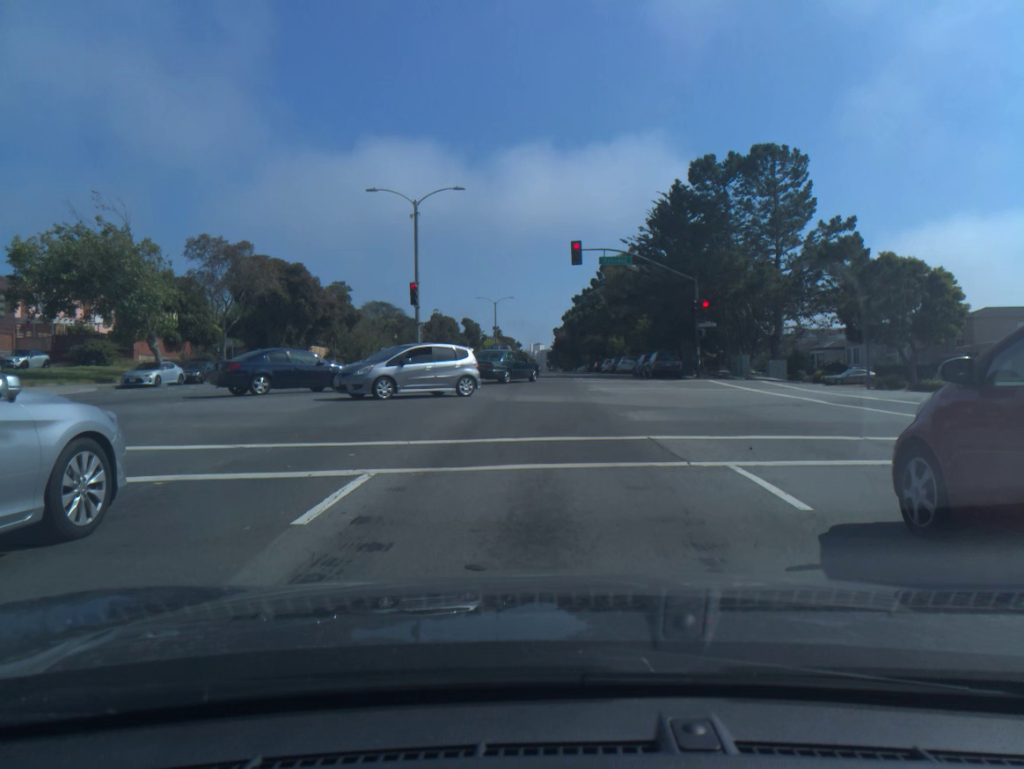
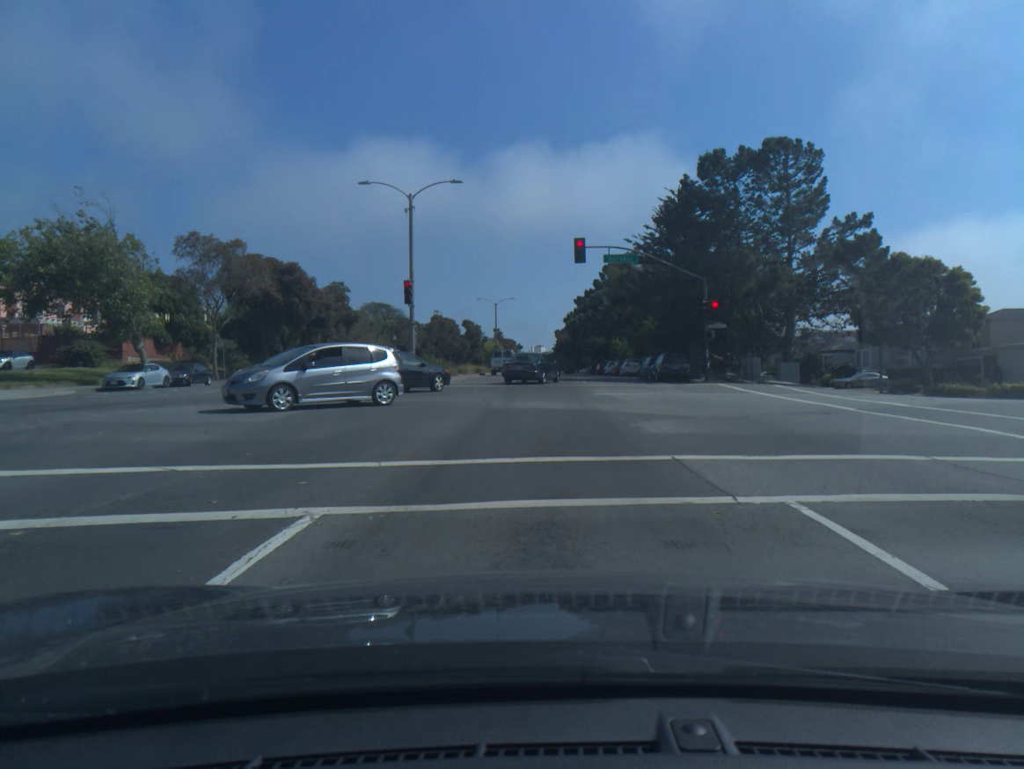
(0.0, +2.0) m; 0°
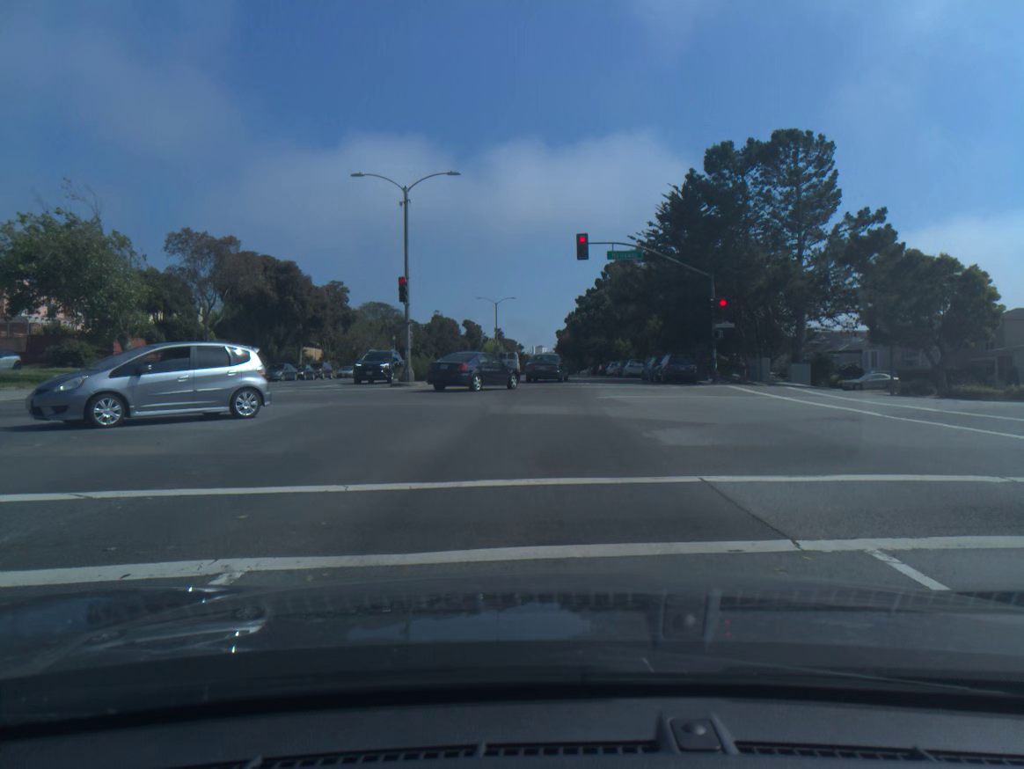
(0.0, +1.6) m; 0°
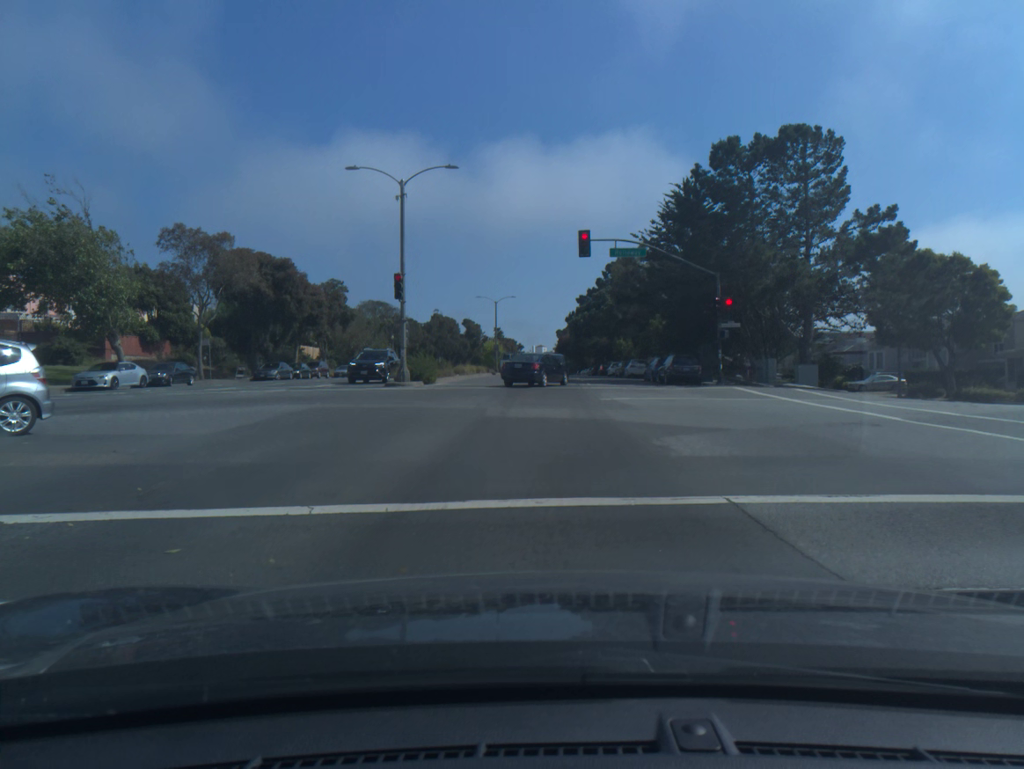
(0.0, +1.1) m; 0°
